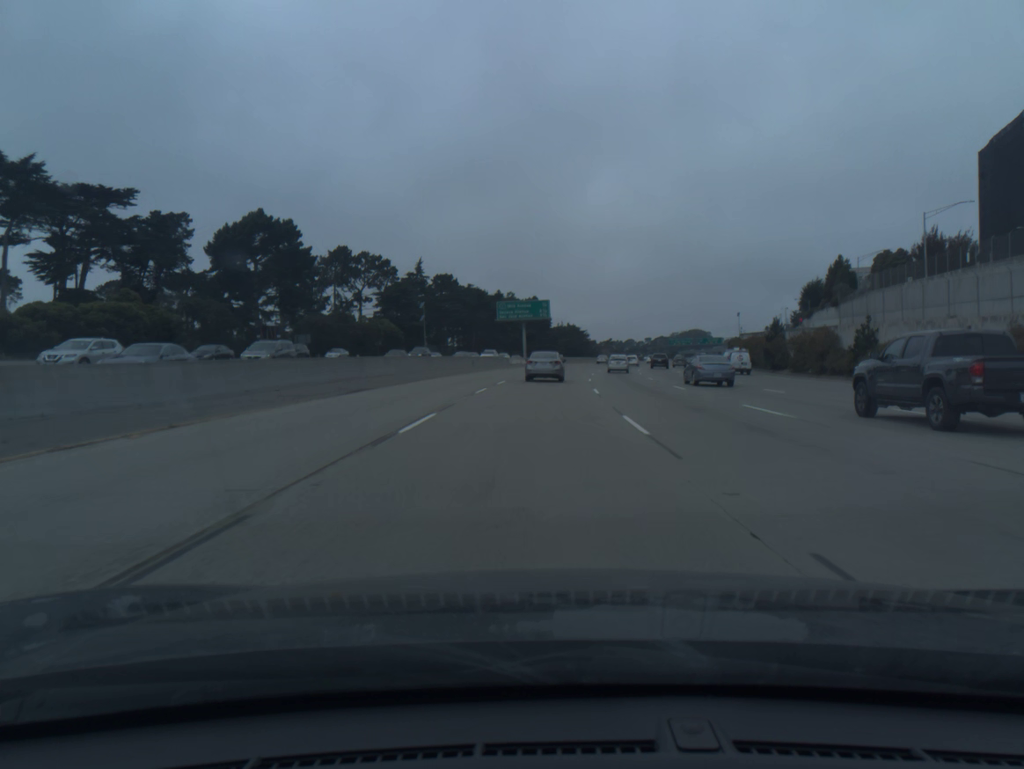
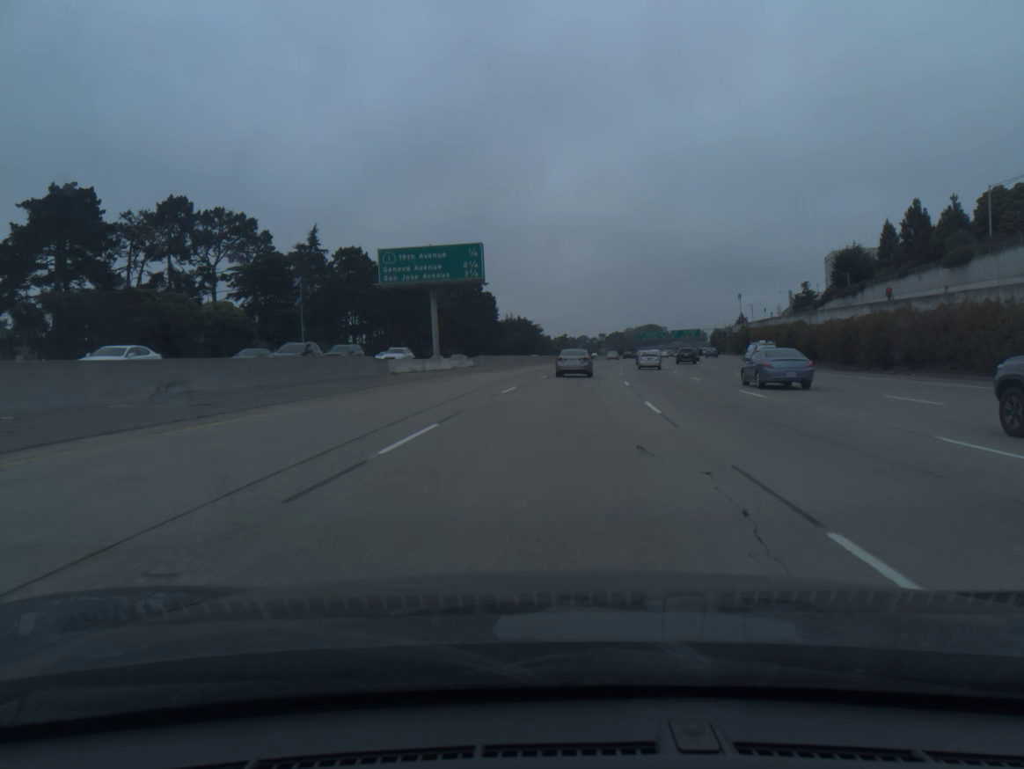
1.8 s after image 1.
(+1.6, +53.5) m; +4°
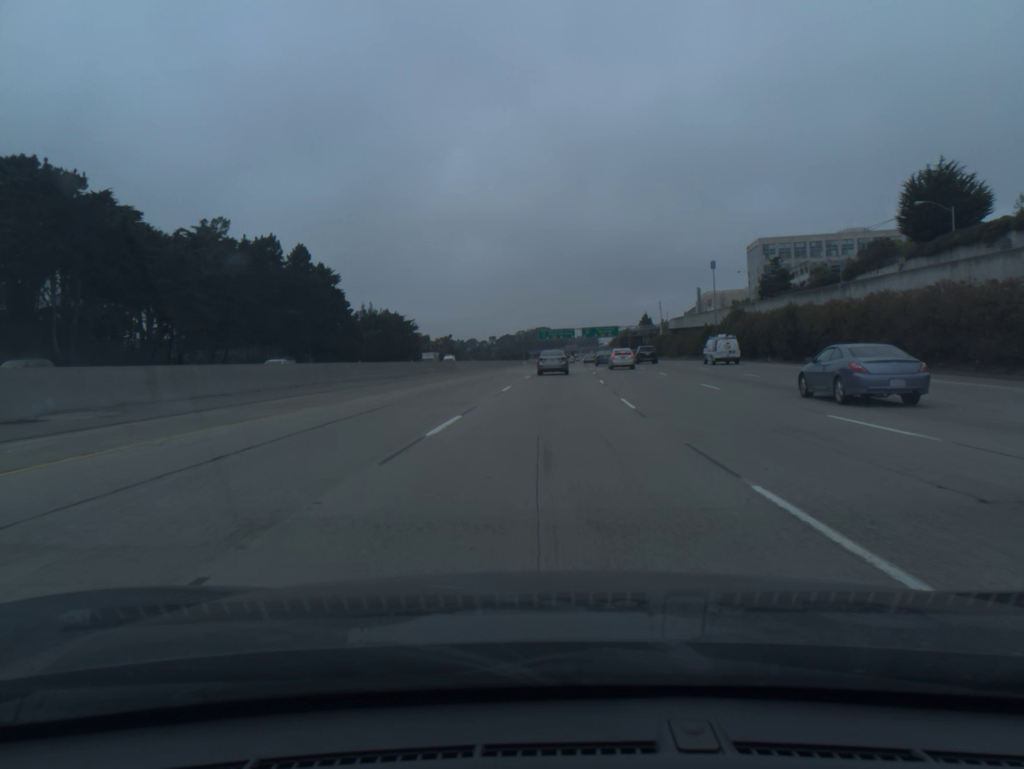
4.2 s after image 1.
(+5.2, +69.6) m; +8°
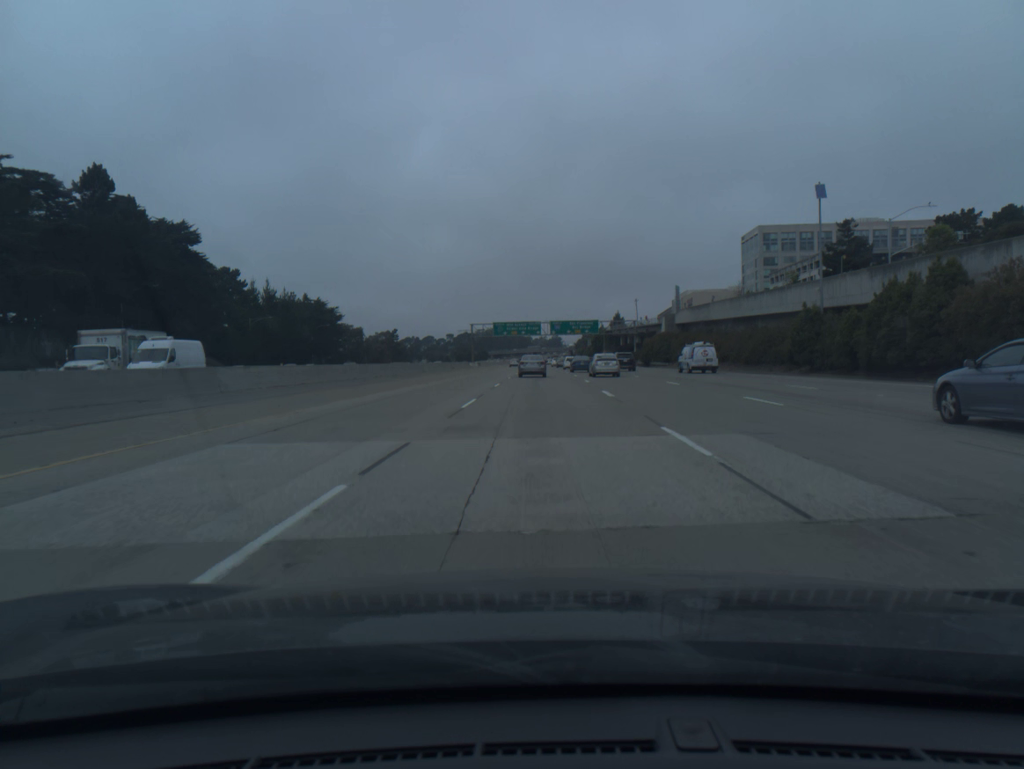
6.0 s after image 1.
(+1.5, +51.8) m; +3°
